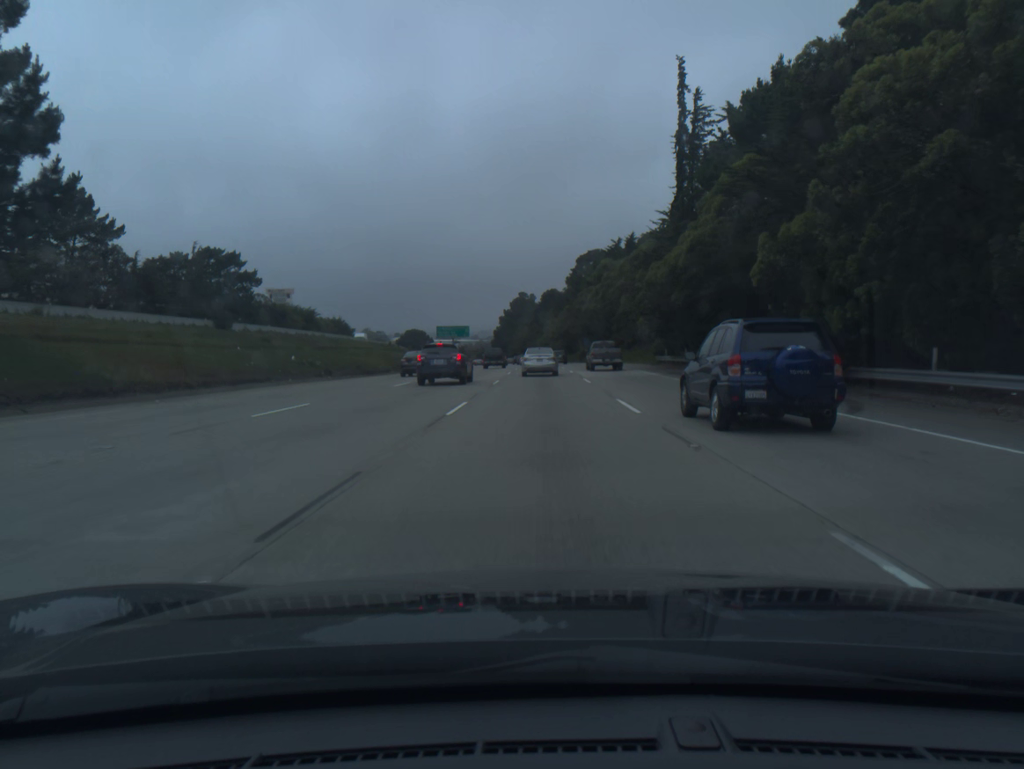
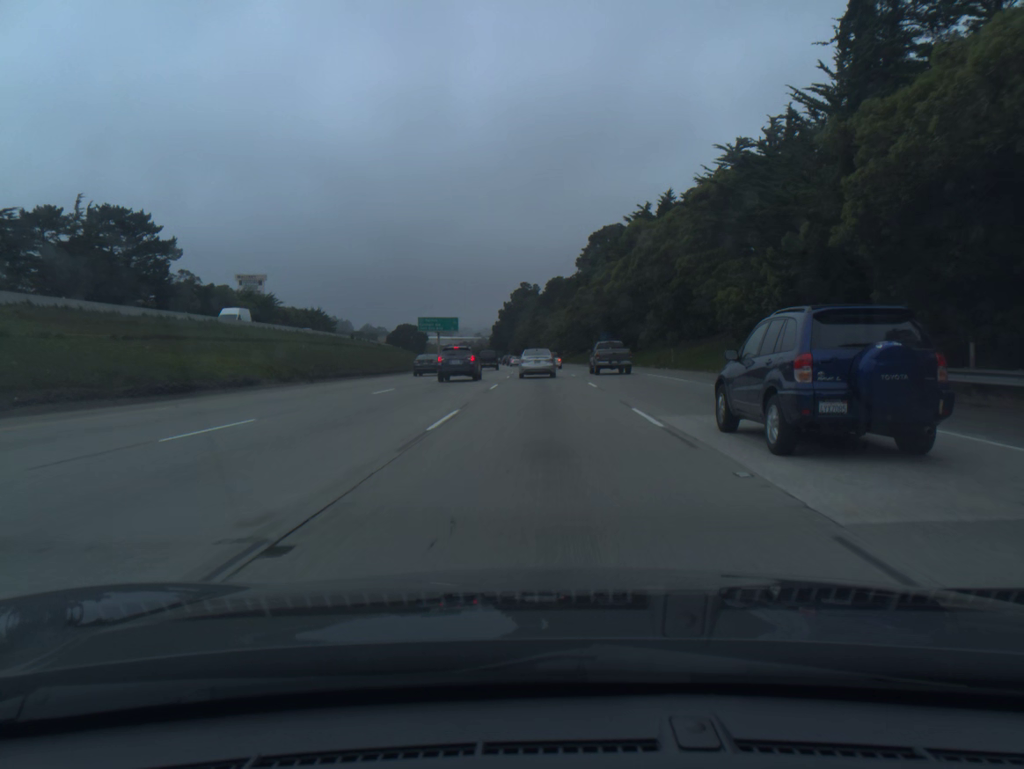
(-0.1, +32.0) m; 0°
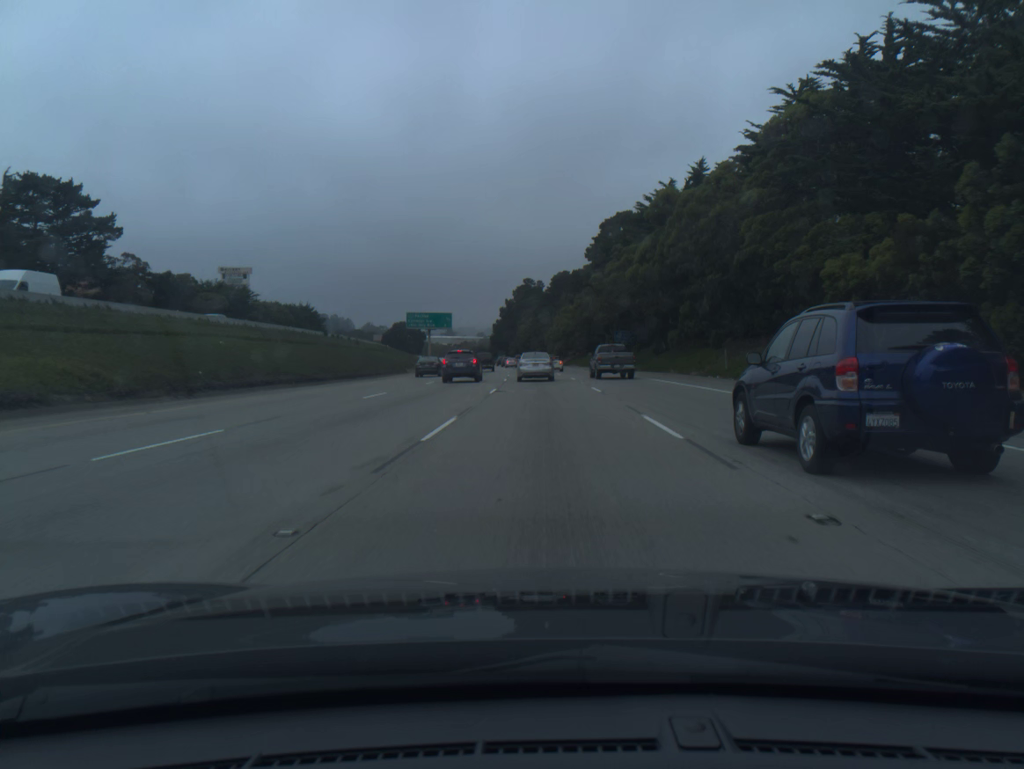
(0.0, +15.8) m; 0°
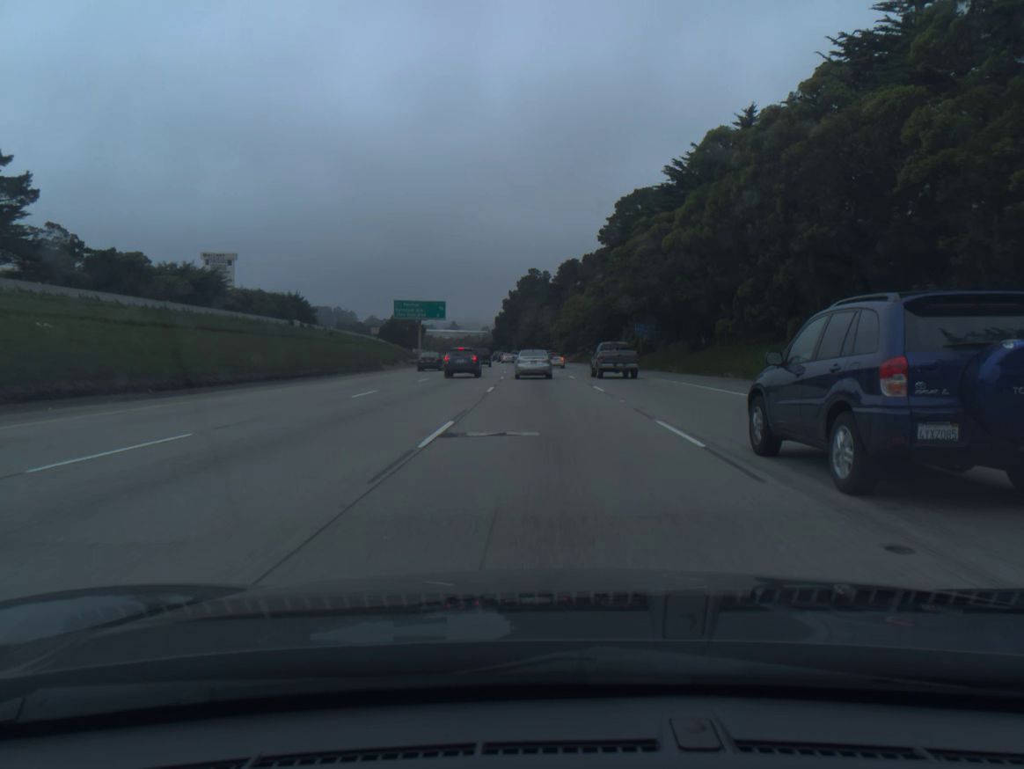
(-0.1, +15.7) m; 0°
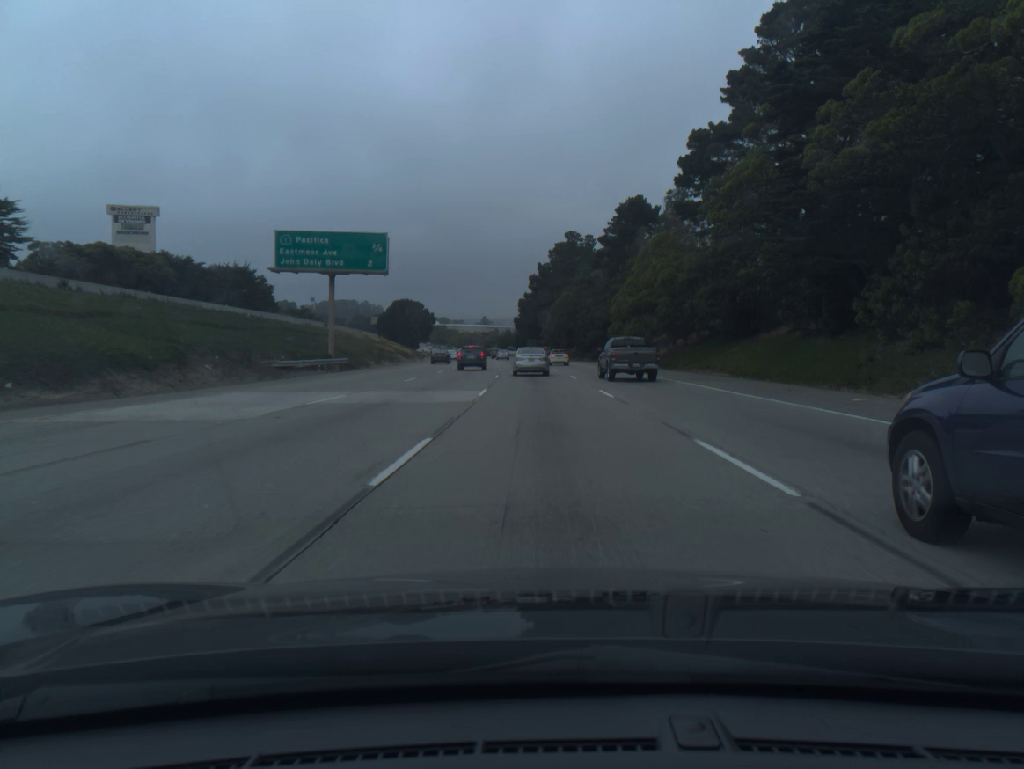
(-1.2, +61.7) m; -2°
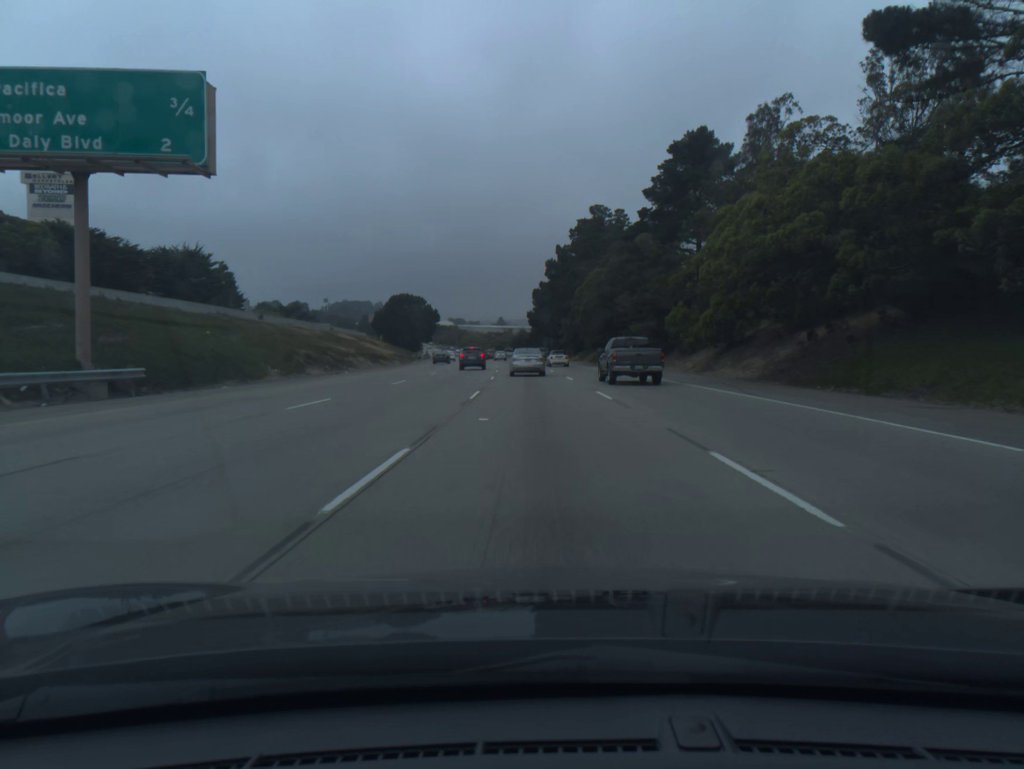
(-0.3, +30.4) m; -1°
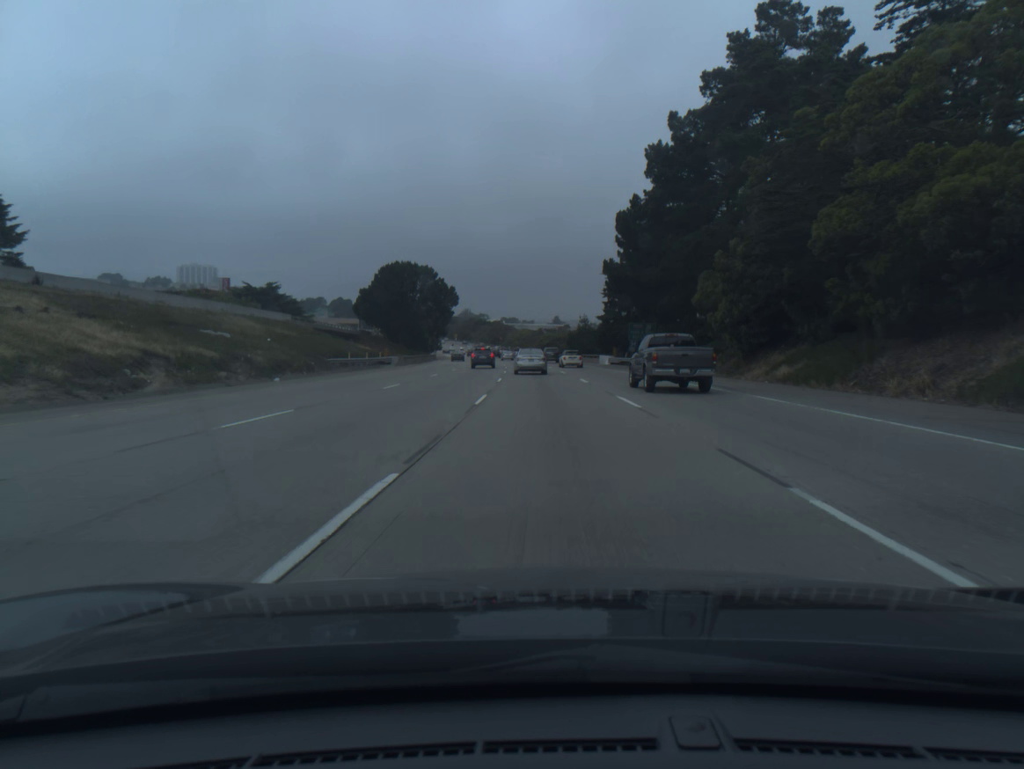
(-2.7, +75.4) m; -4°
